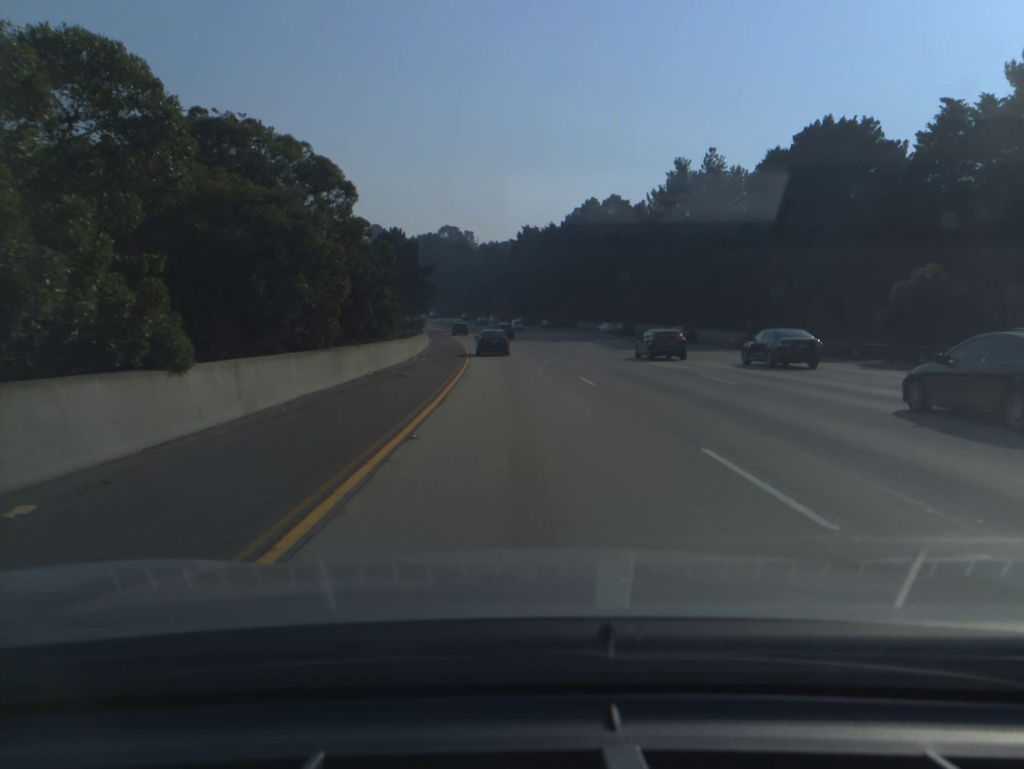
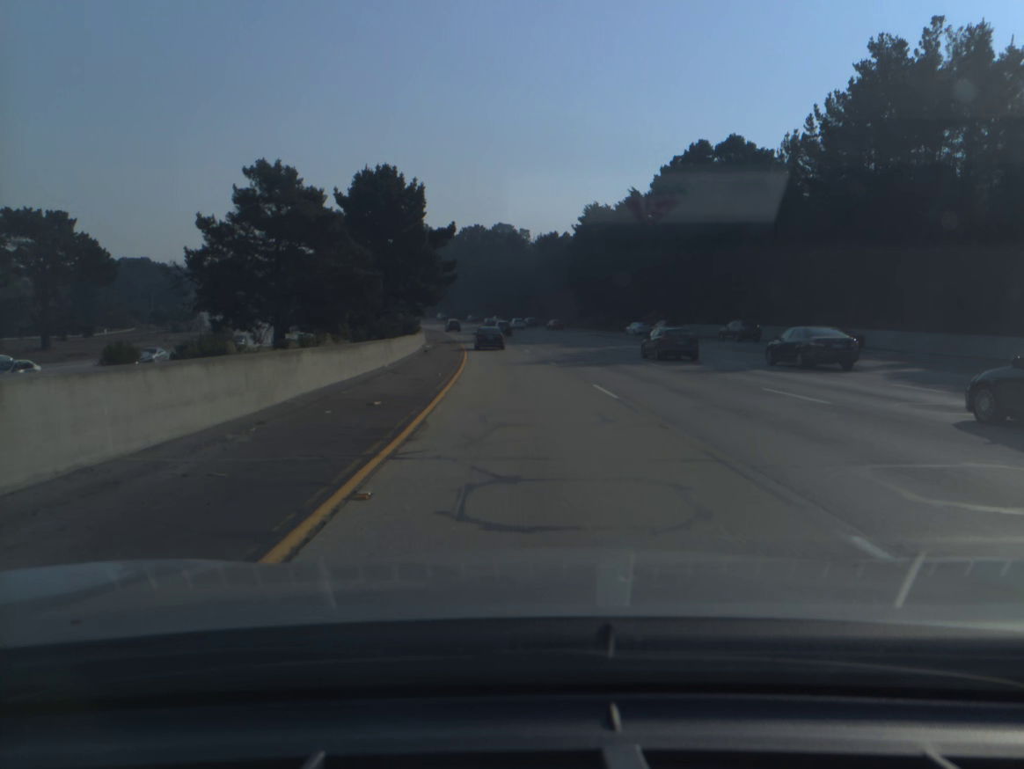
(-1.7, +47.5) m; -4°
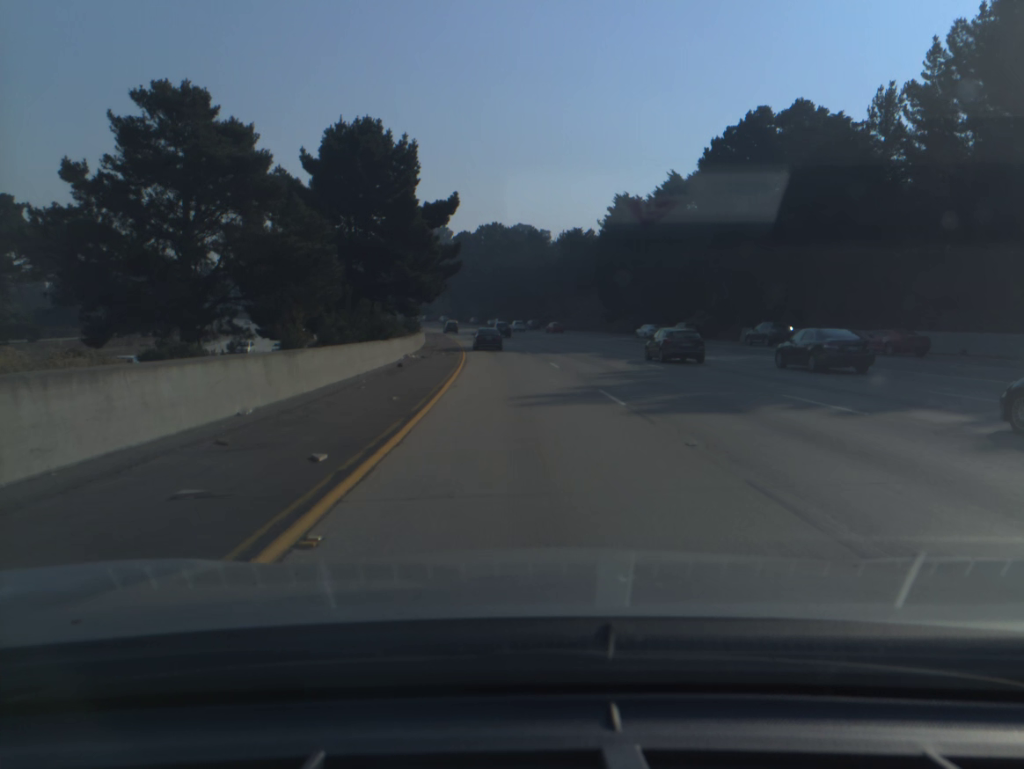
(-0.2, +16.0) m; -1°
